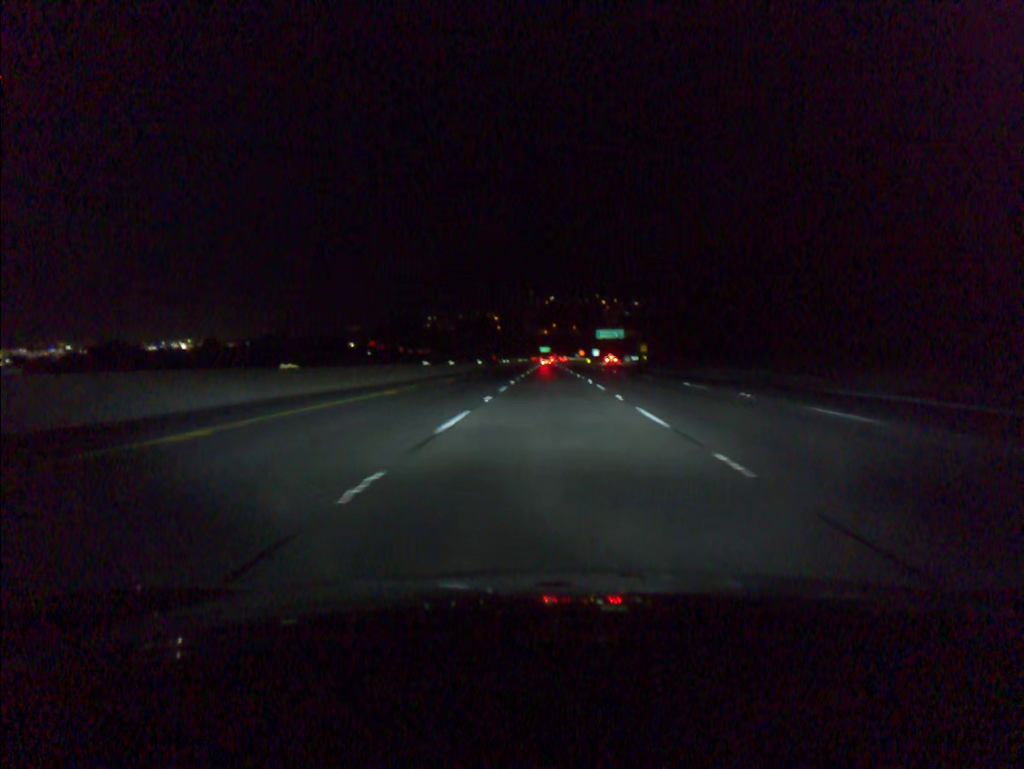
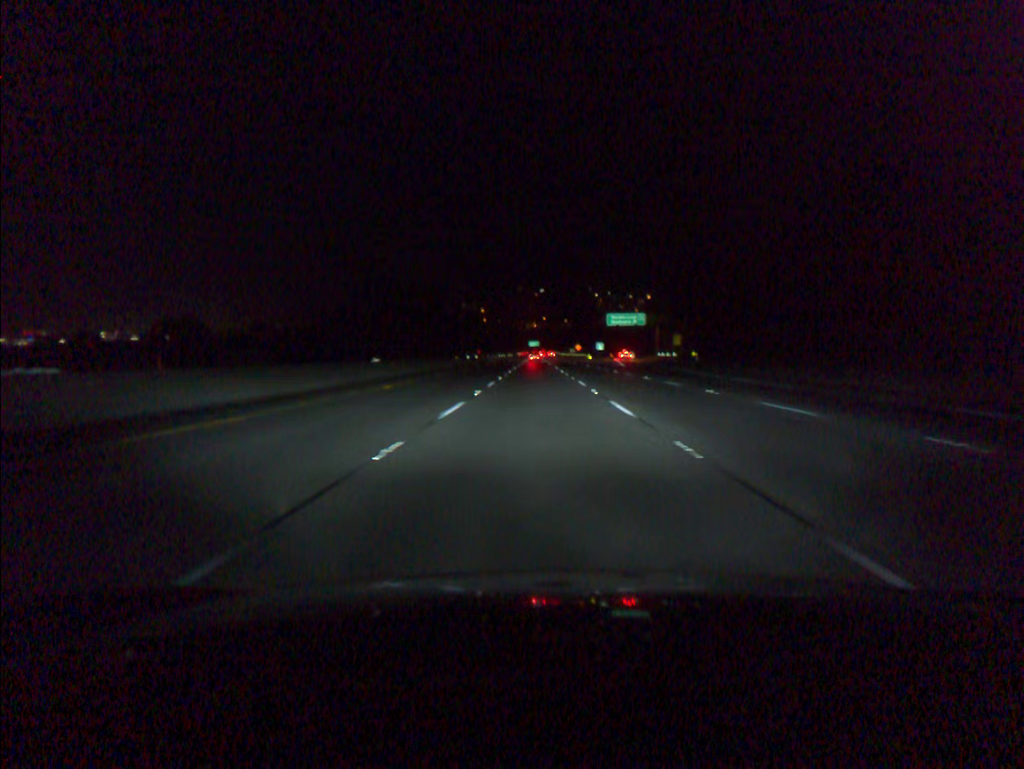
(+0.7, +56.3) m; +1°
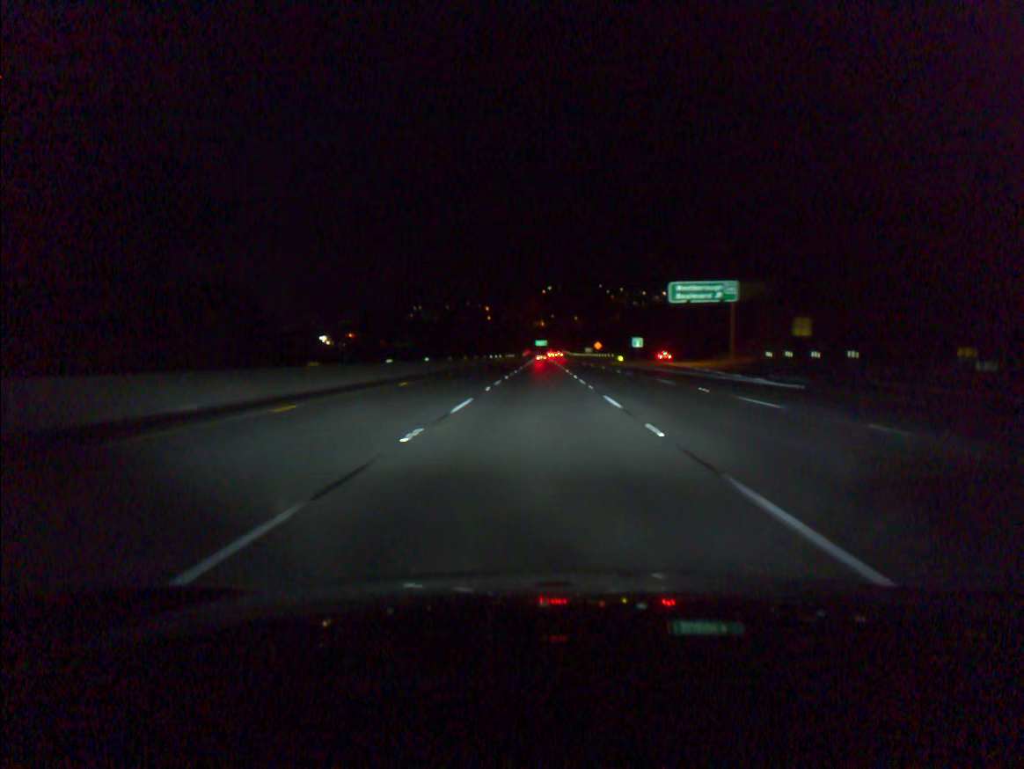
(-0.3, +56.2) m; -1°
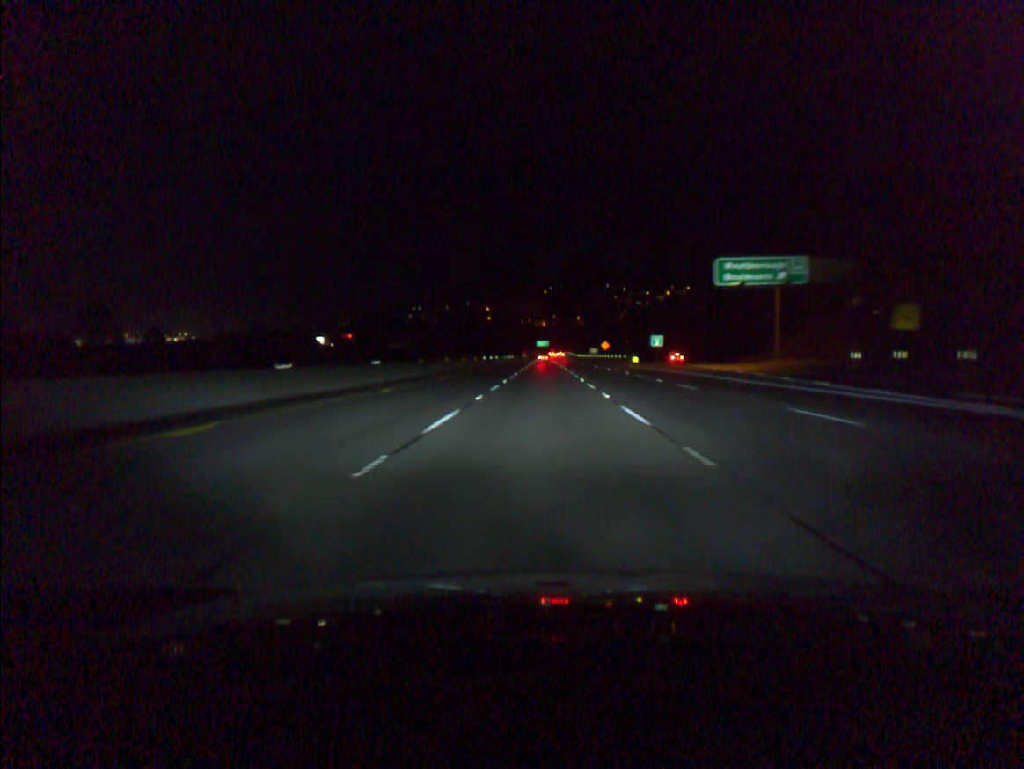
(0.0, +18.7) m; 0°
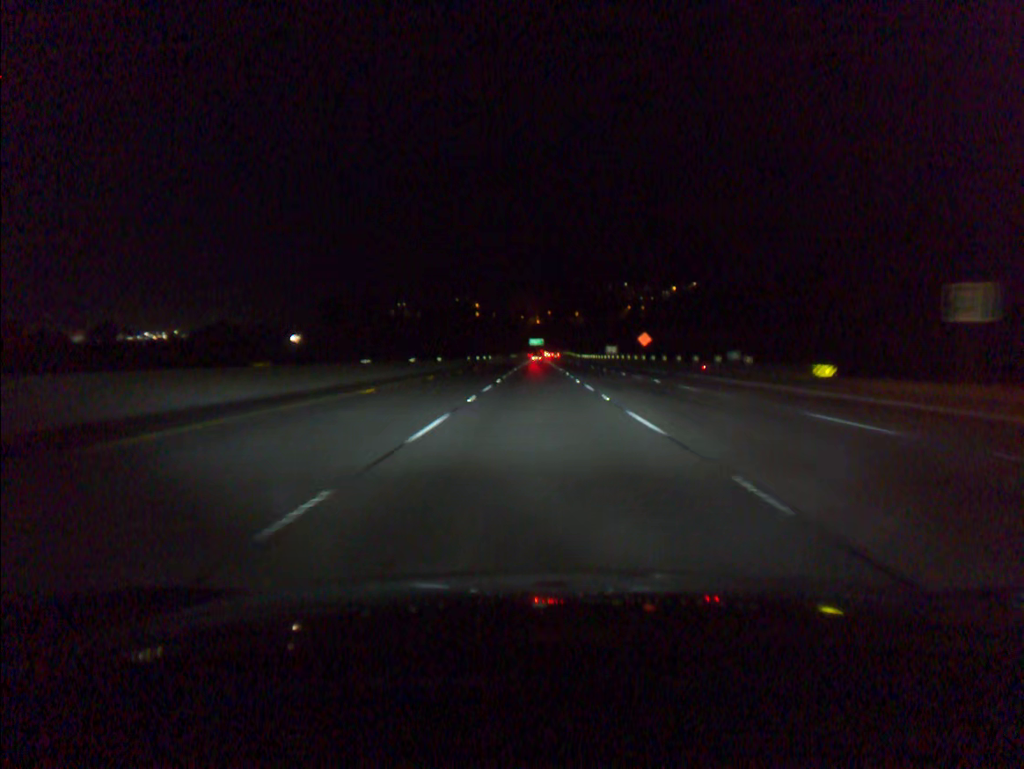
(+0.3, +74.7) m; 0°
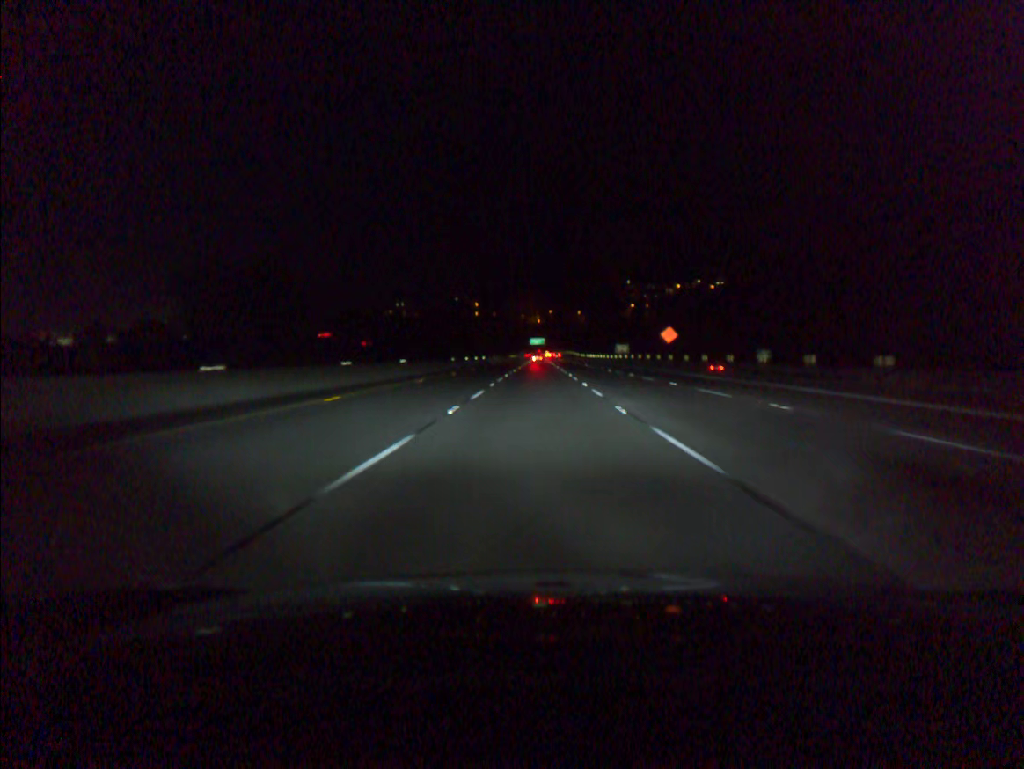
(0.0, +18.6) m; 0°
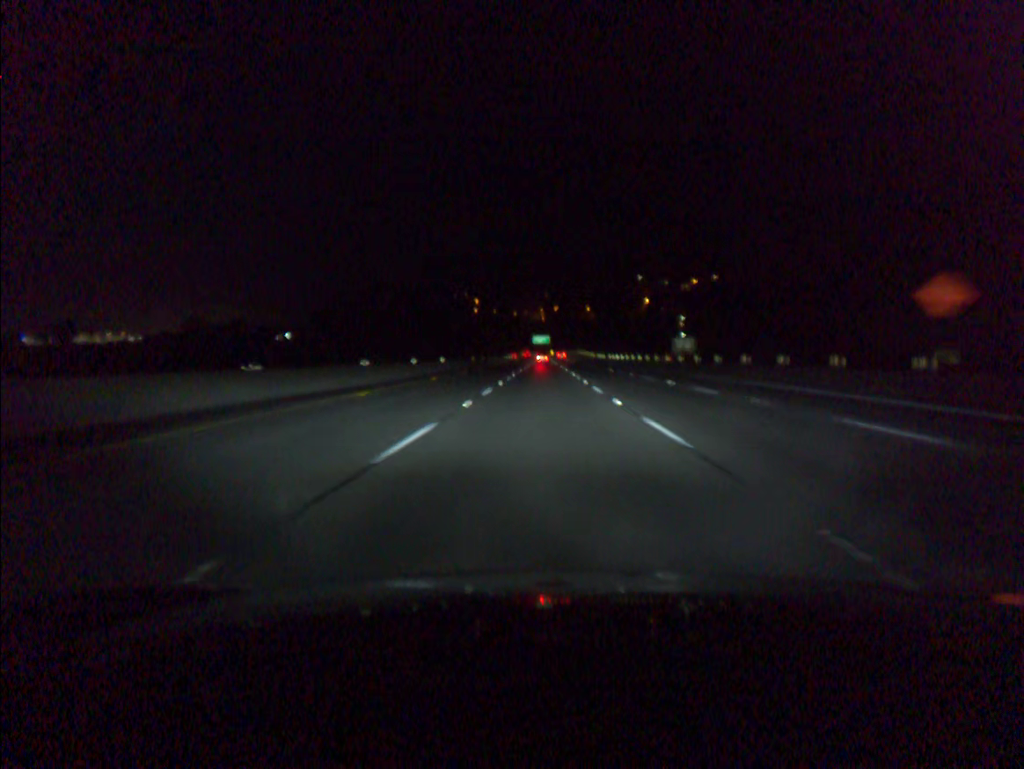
(-0.2, +55.9) m; 0°
